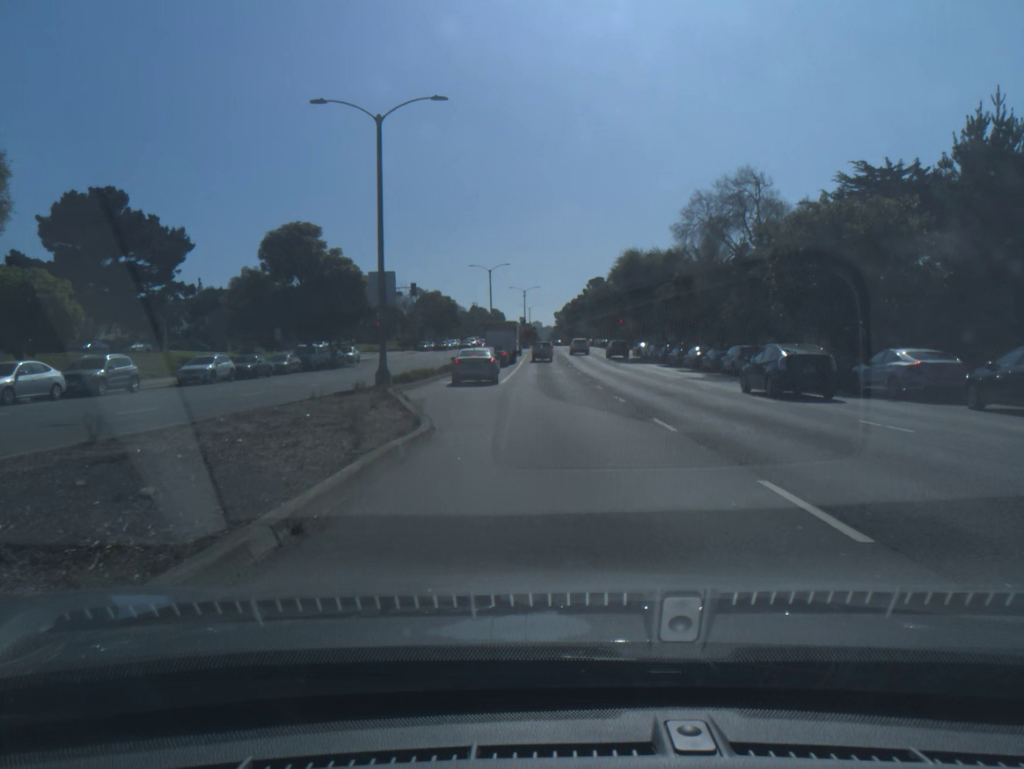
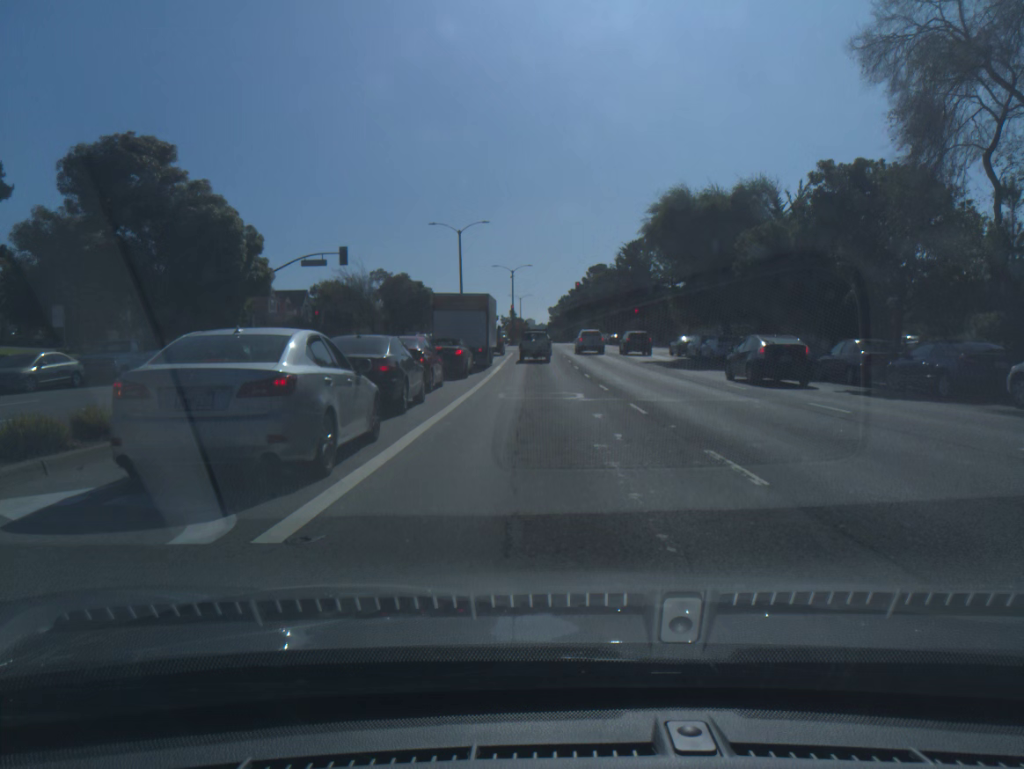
(0.0, +27.4) m; 0°
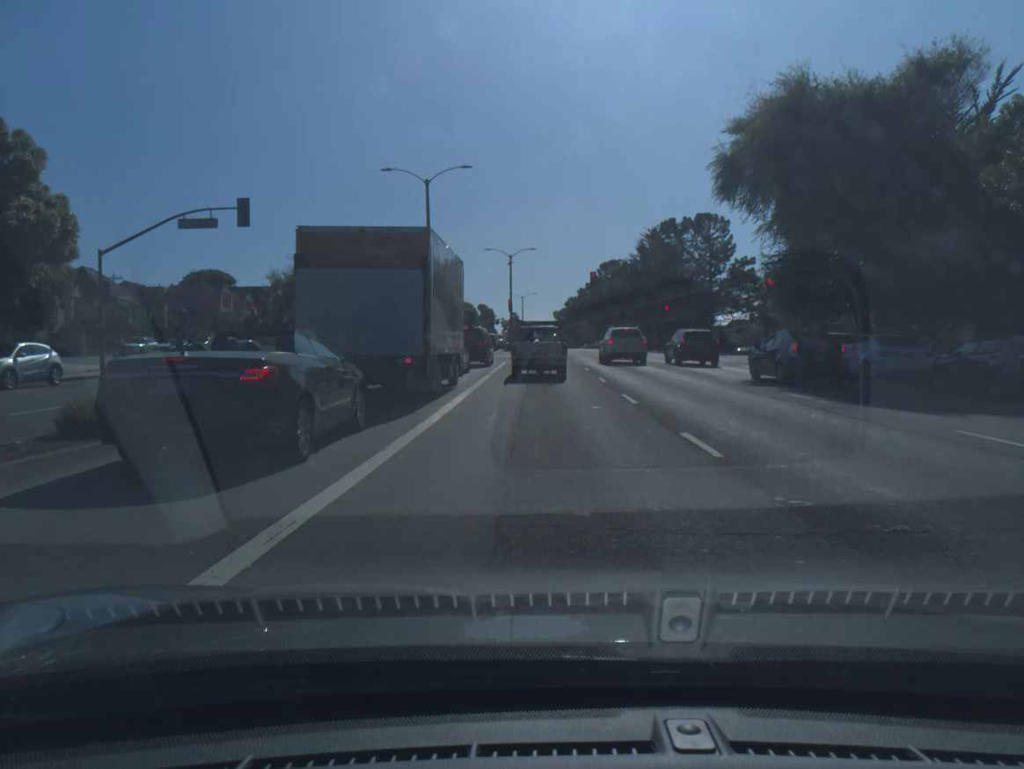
(0.0, +20.3) m; 0°
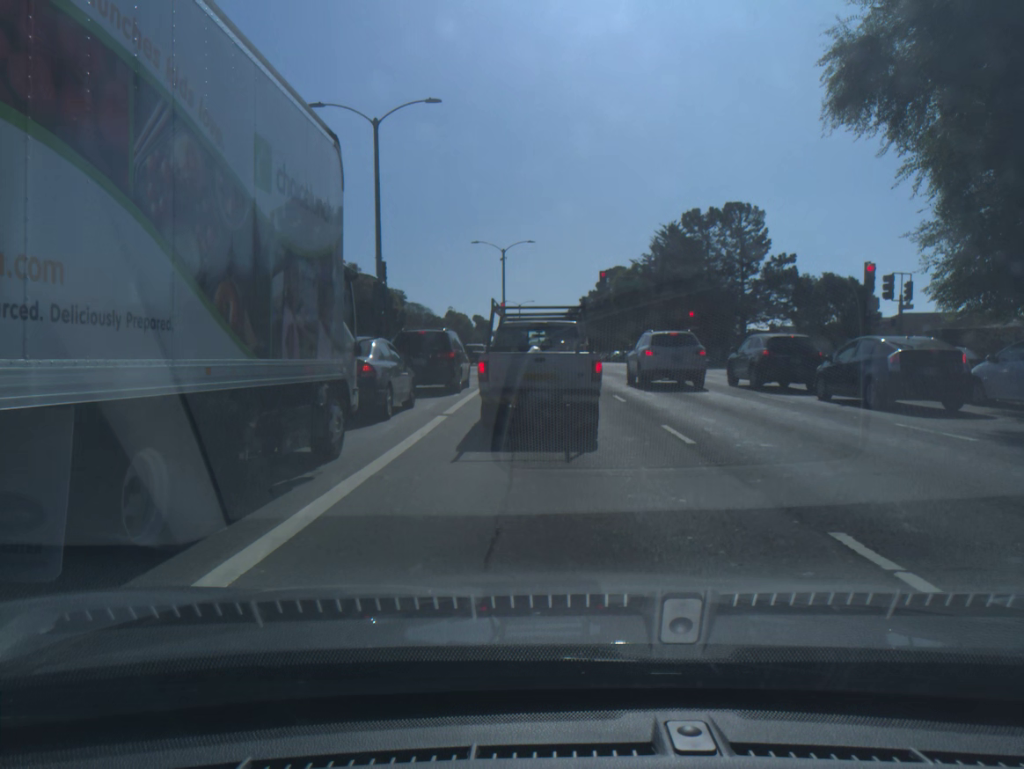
(0.0, +13.0) m; 0°
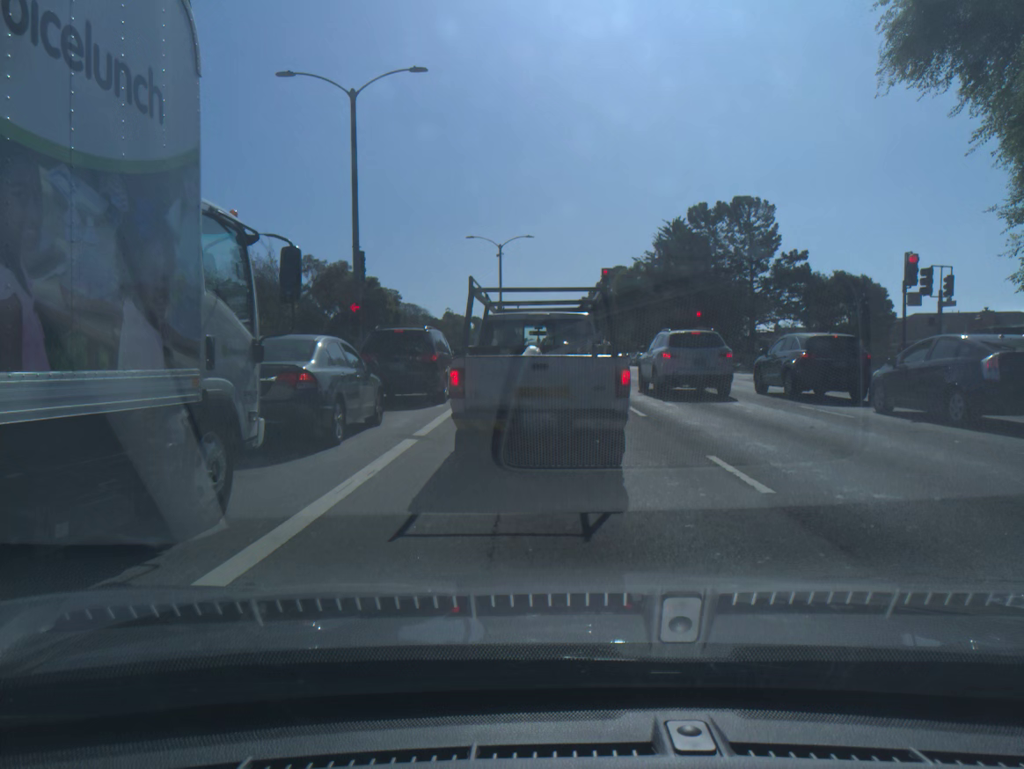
(0.0, +3.5) m; 0°
